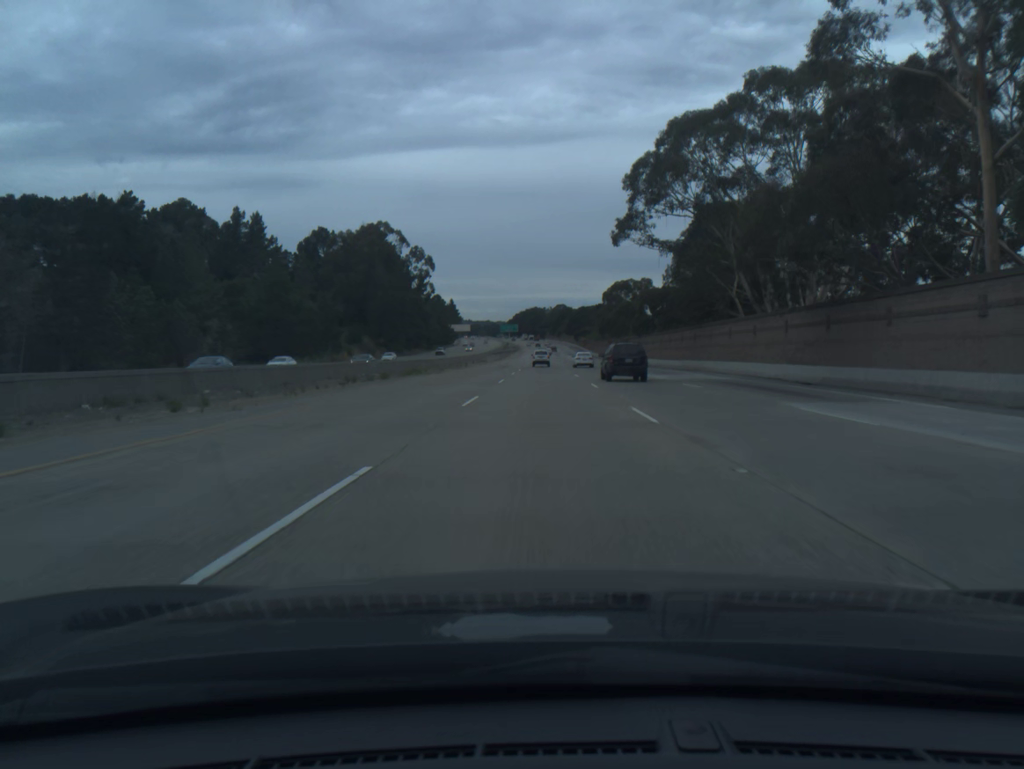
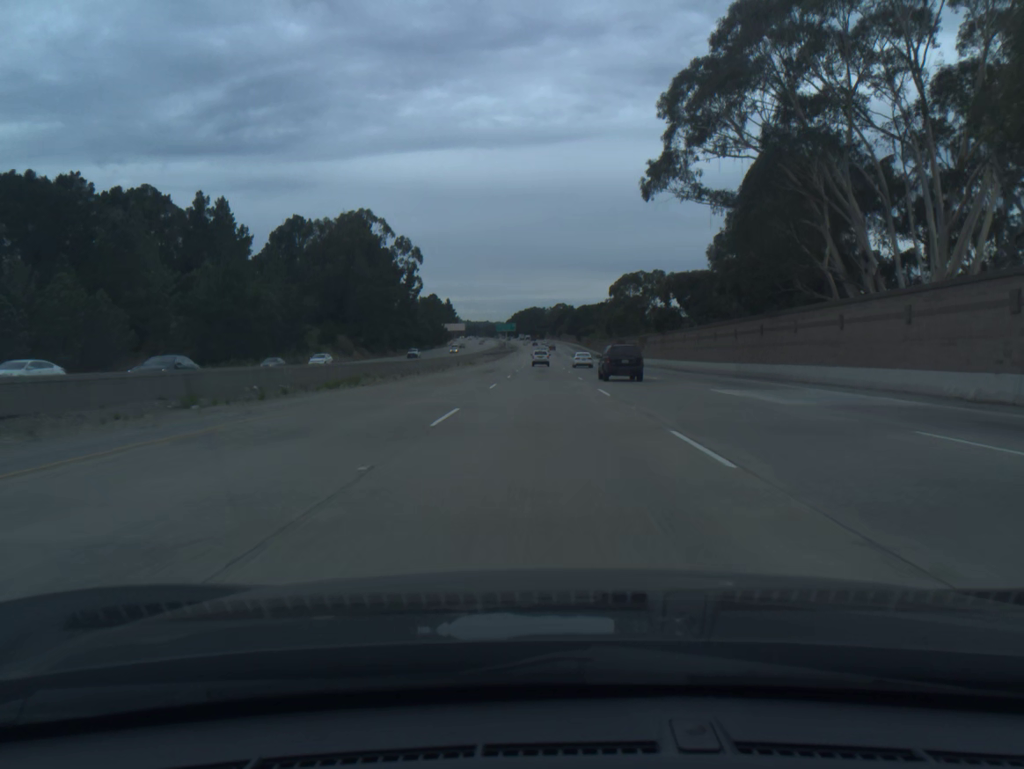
(0.0, +19.9) m; 0°
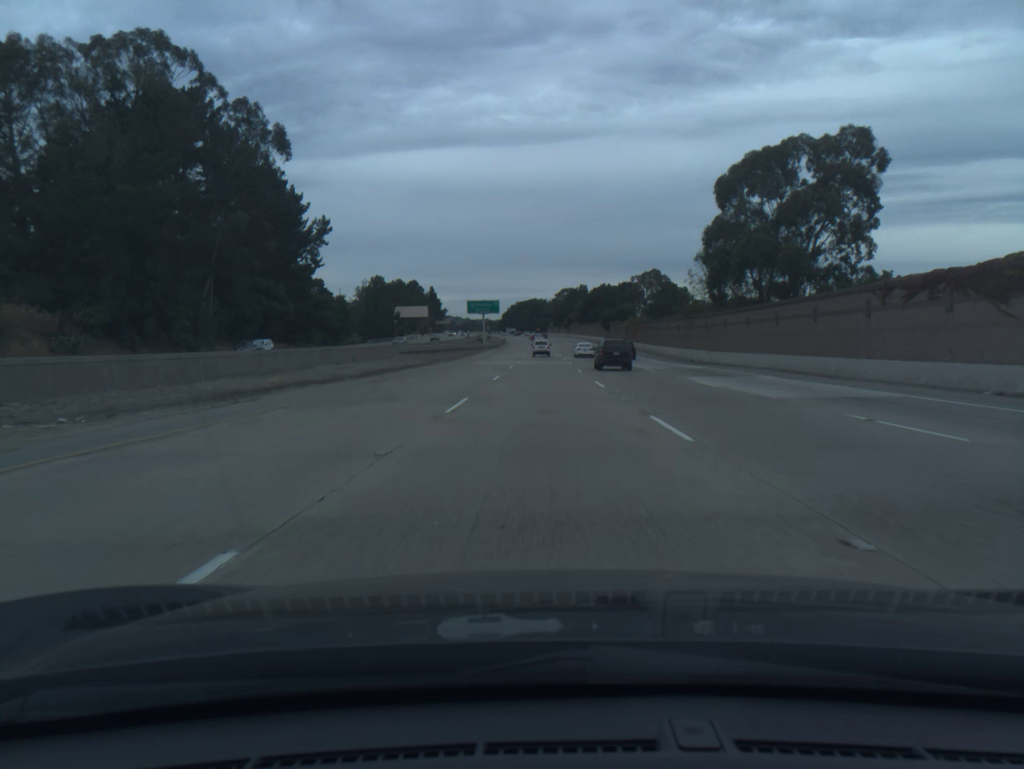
(0.0, +100.0) m; 0°
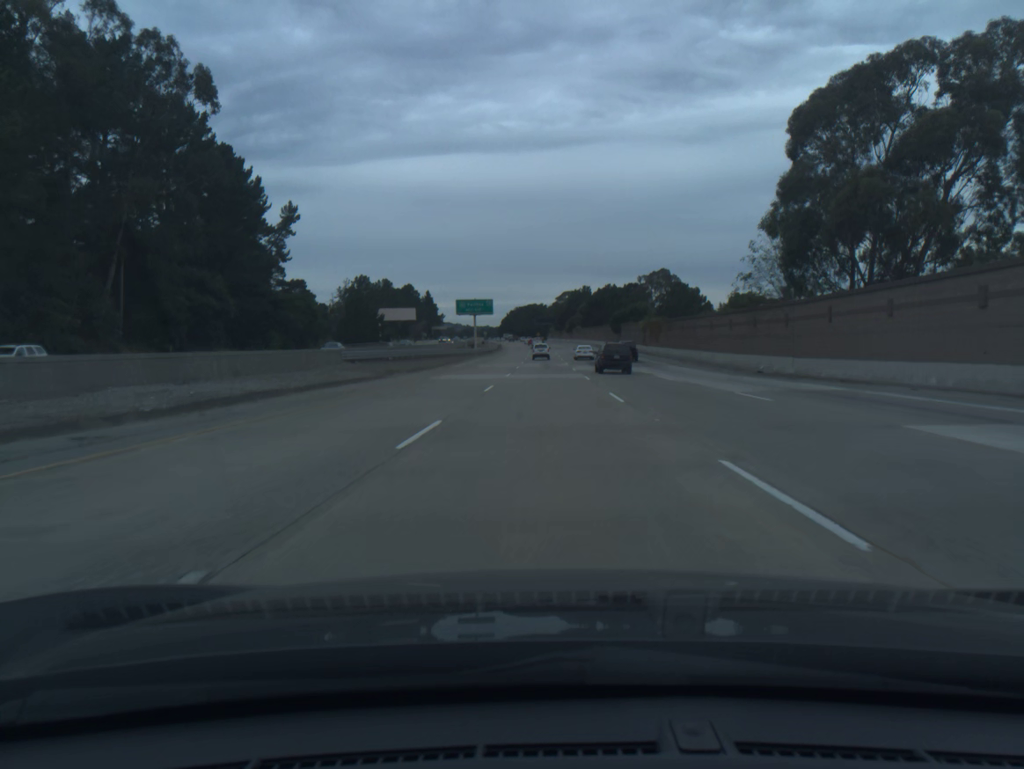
(0.0, +20.1) m; 0°
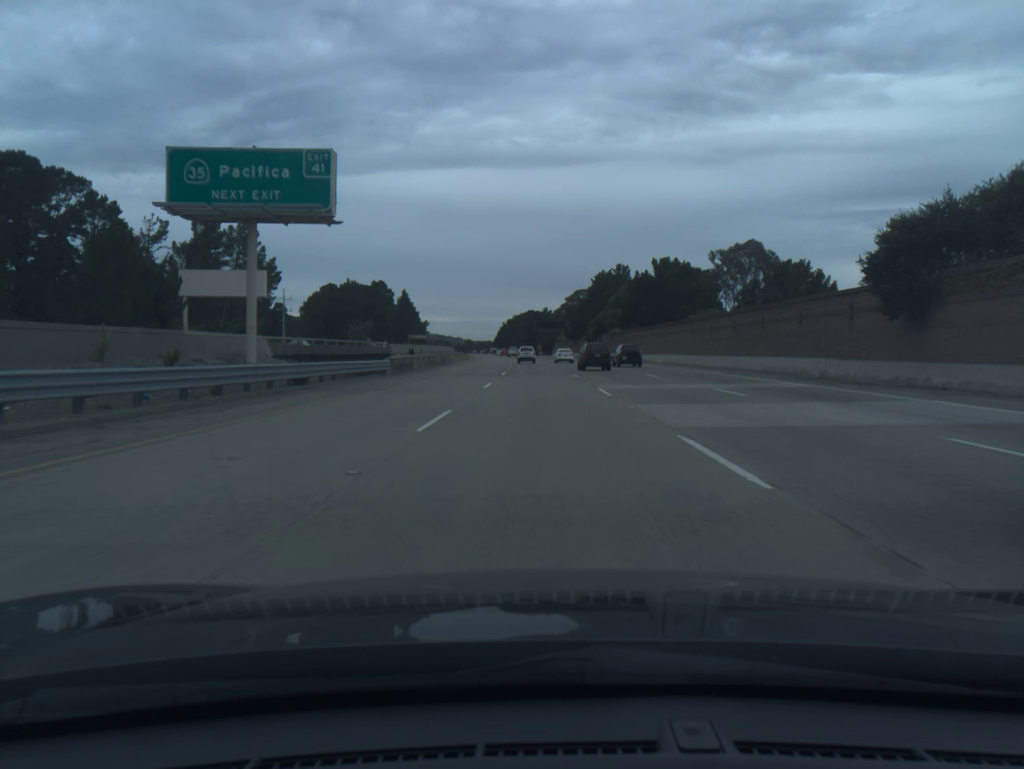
(+0.2, +100.0) m; 0°
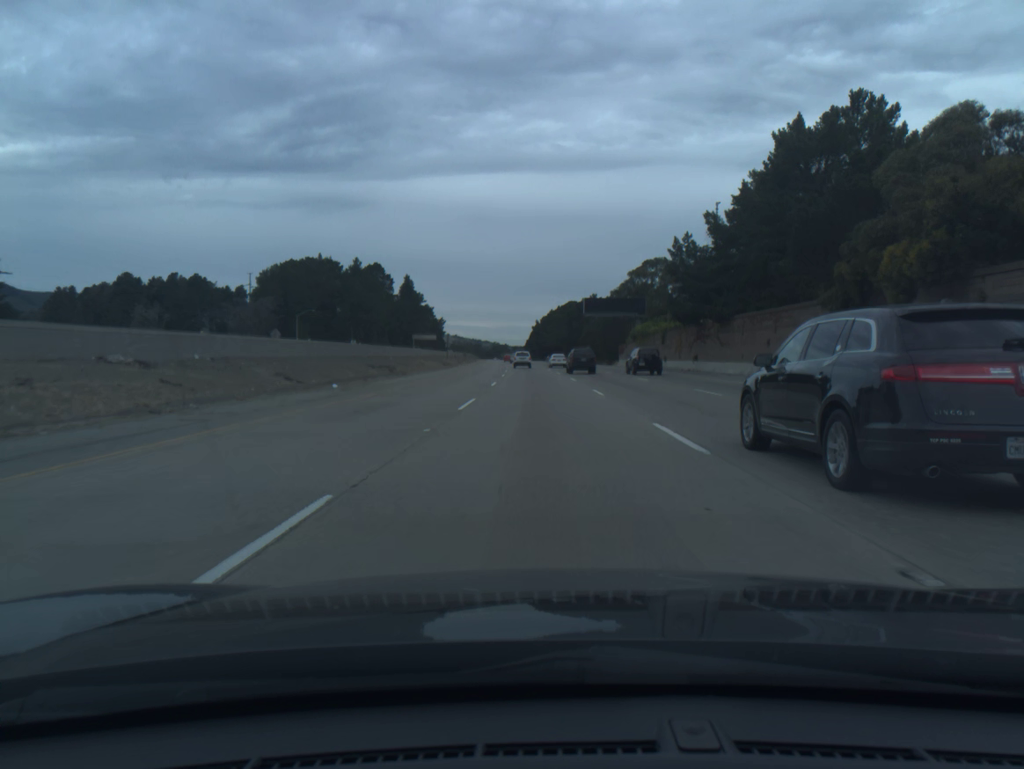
(-2.0, +99.4) m; -3°
